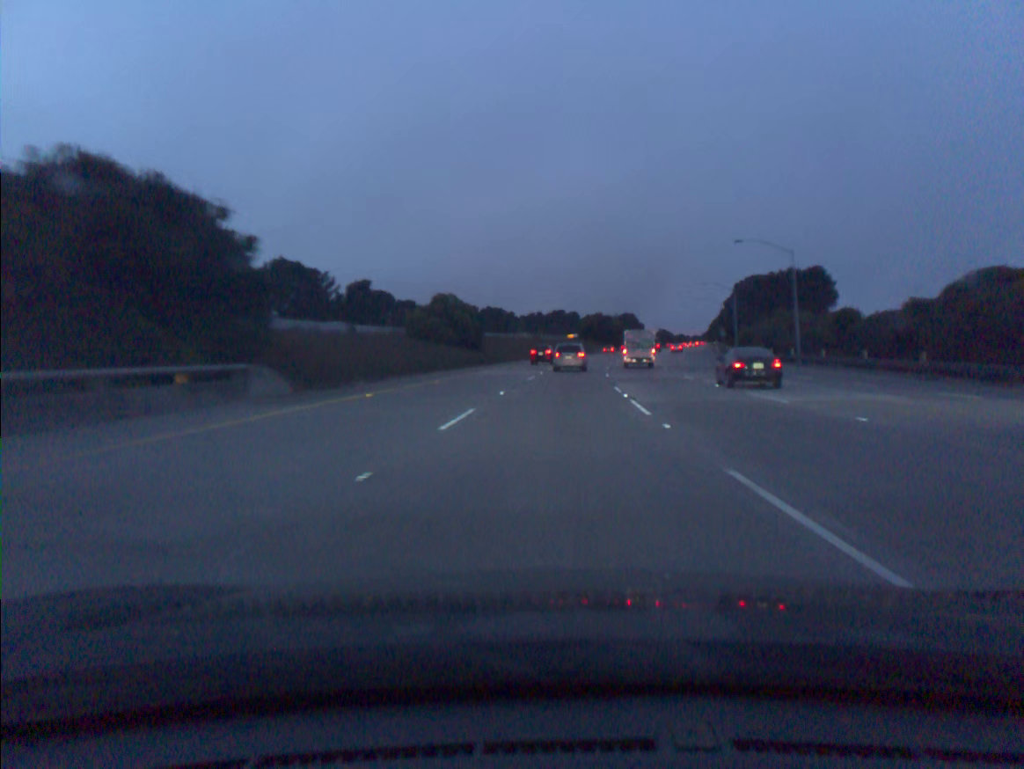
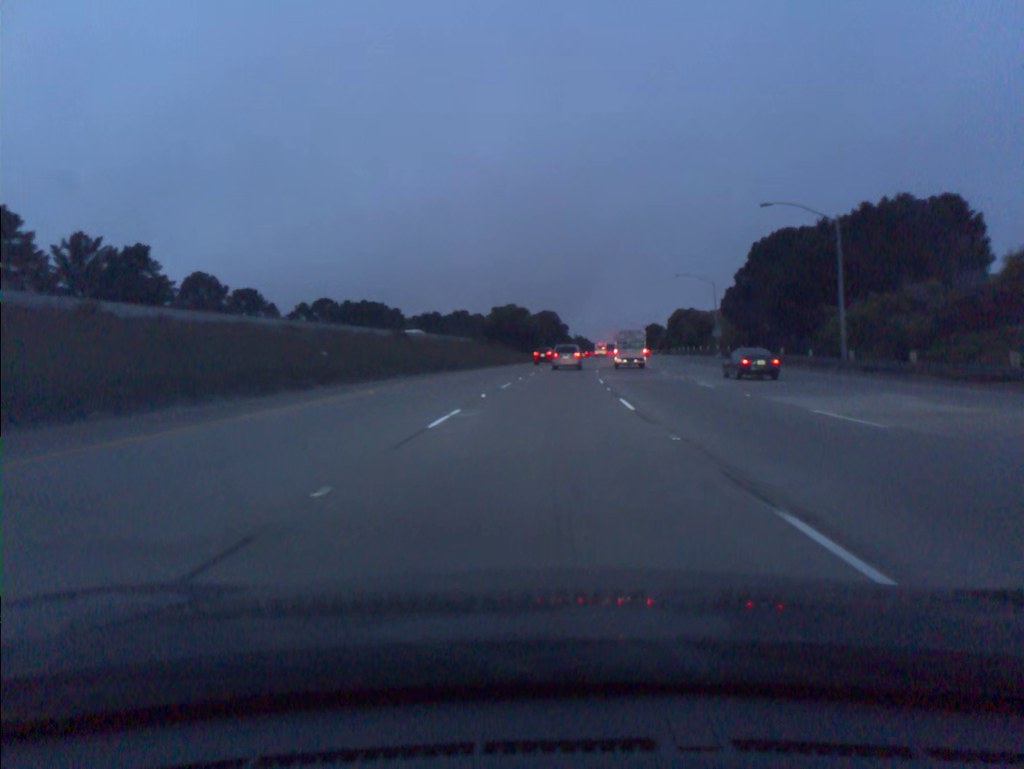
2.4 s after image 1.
(+4.0, +66.0) m; +7°
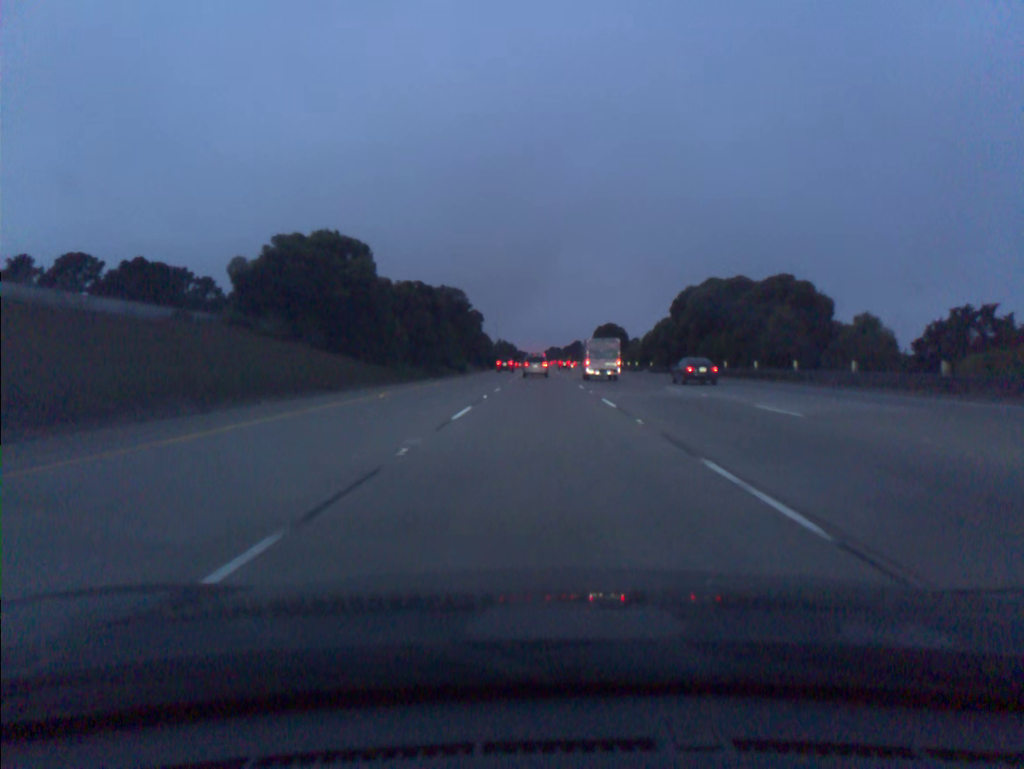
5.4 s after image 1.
(+4.8, +83.9) m; +6°
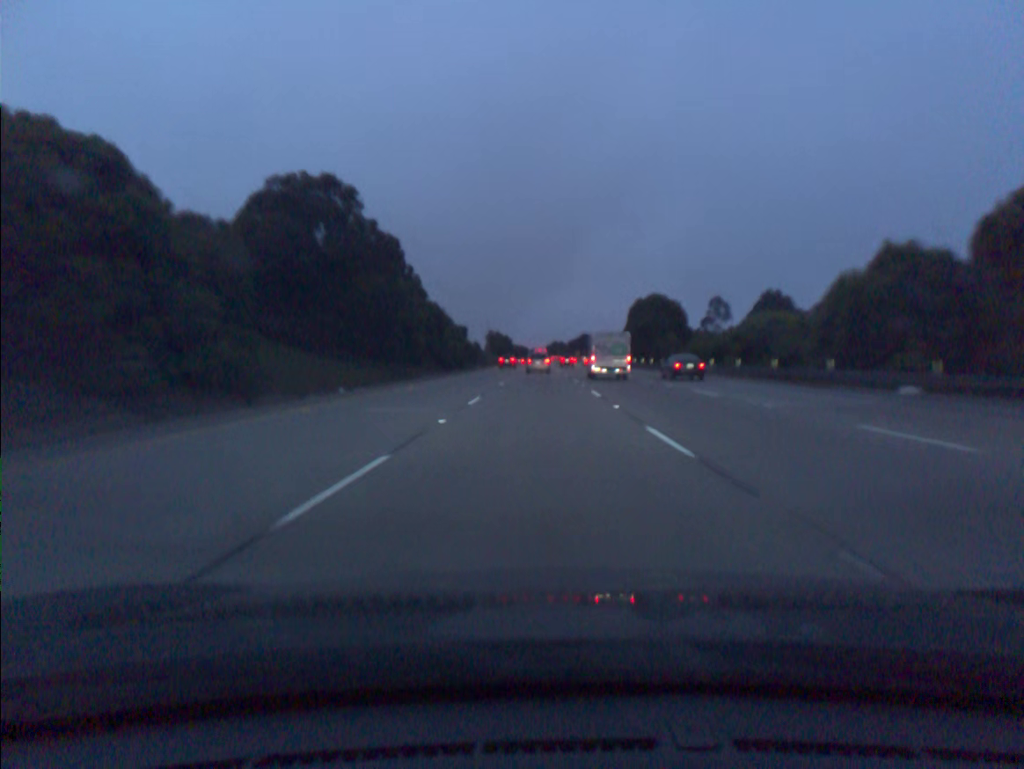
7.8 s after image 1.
(+0.2, +68.8) m; 0°
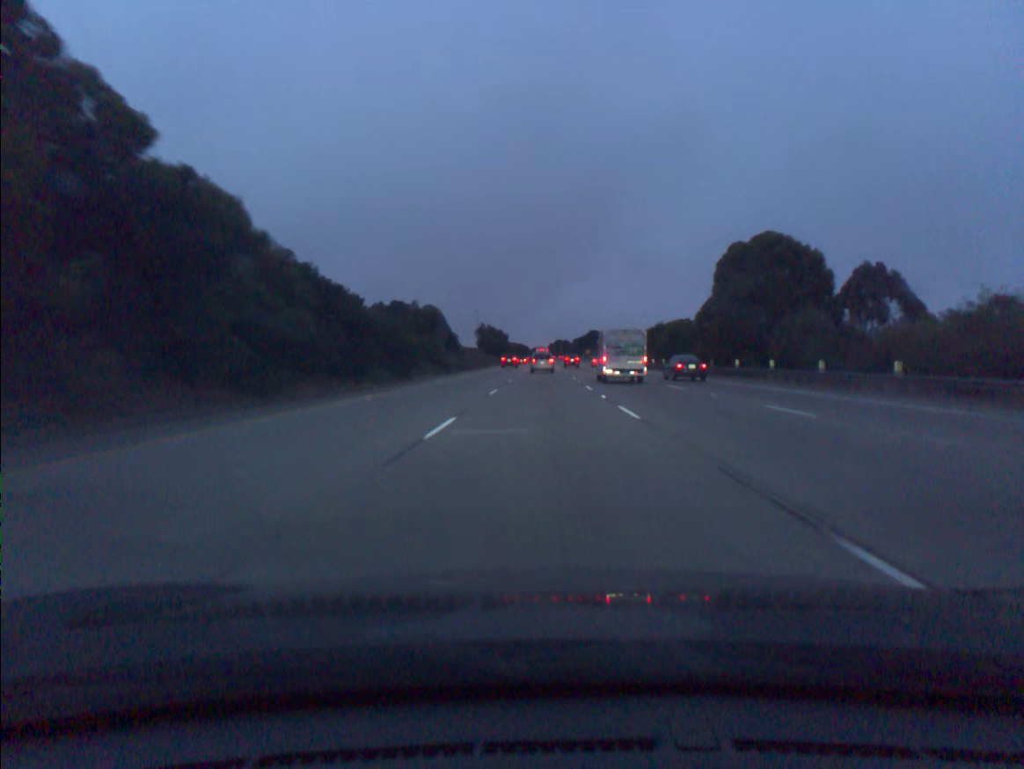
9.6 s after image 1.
(-0.1, +52.2) m; 0°
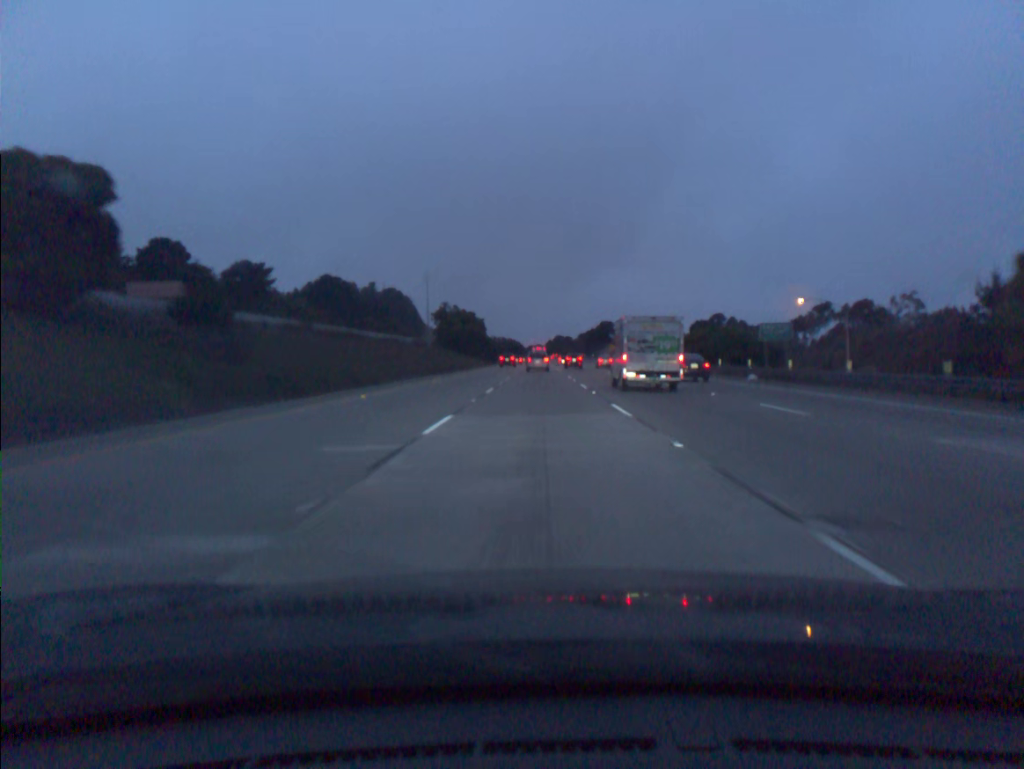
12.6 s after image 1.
(+0.3, +87.5) m; 0°
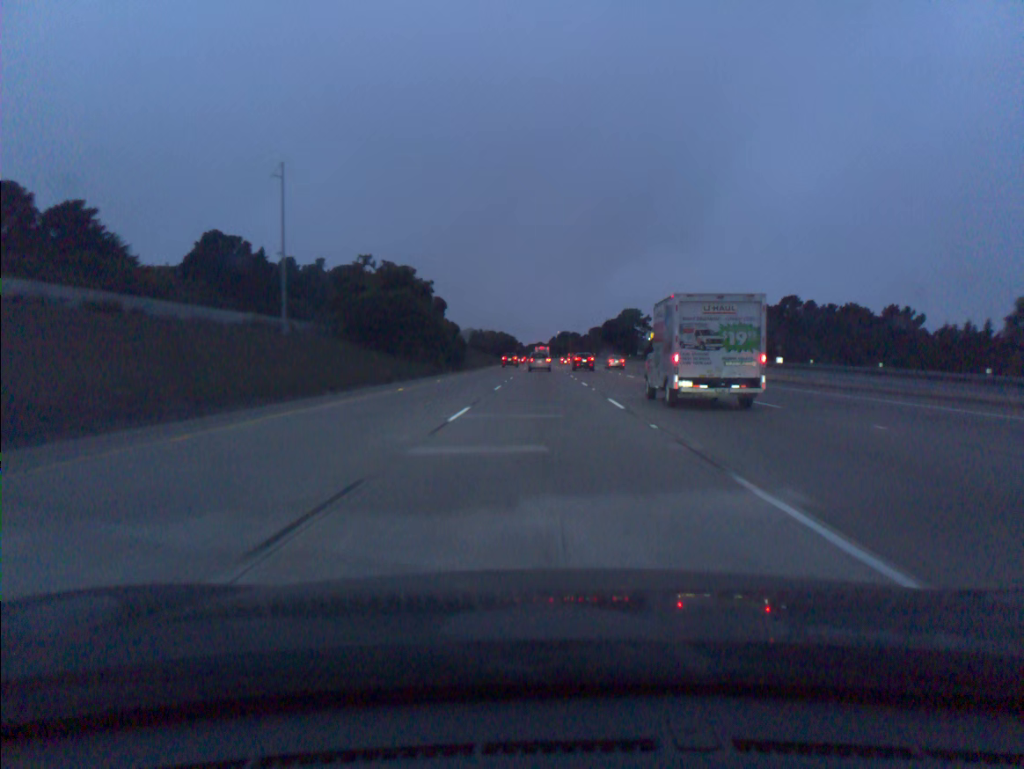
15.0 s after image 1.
(-0.2, +70.5) m; 0°
